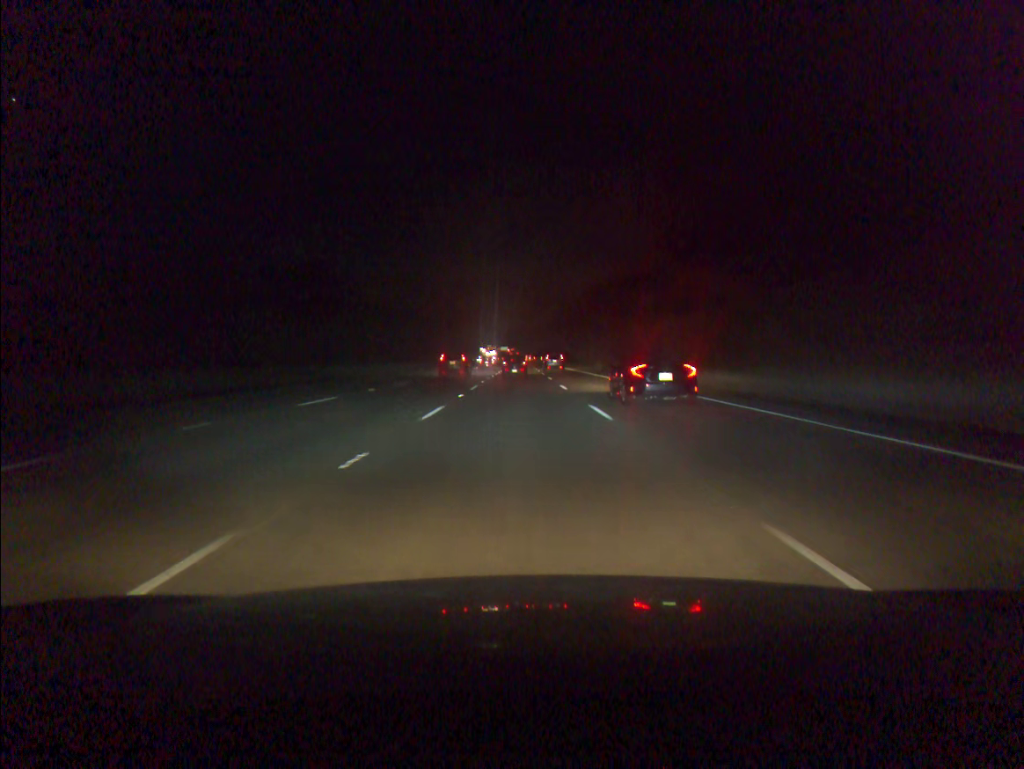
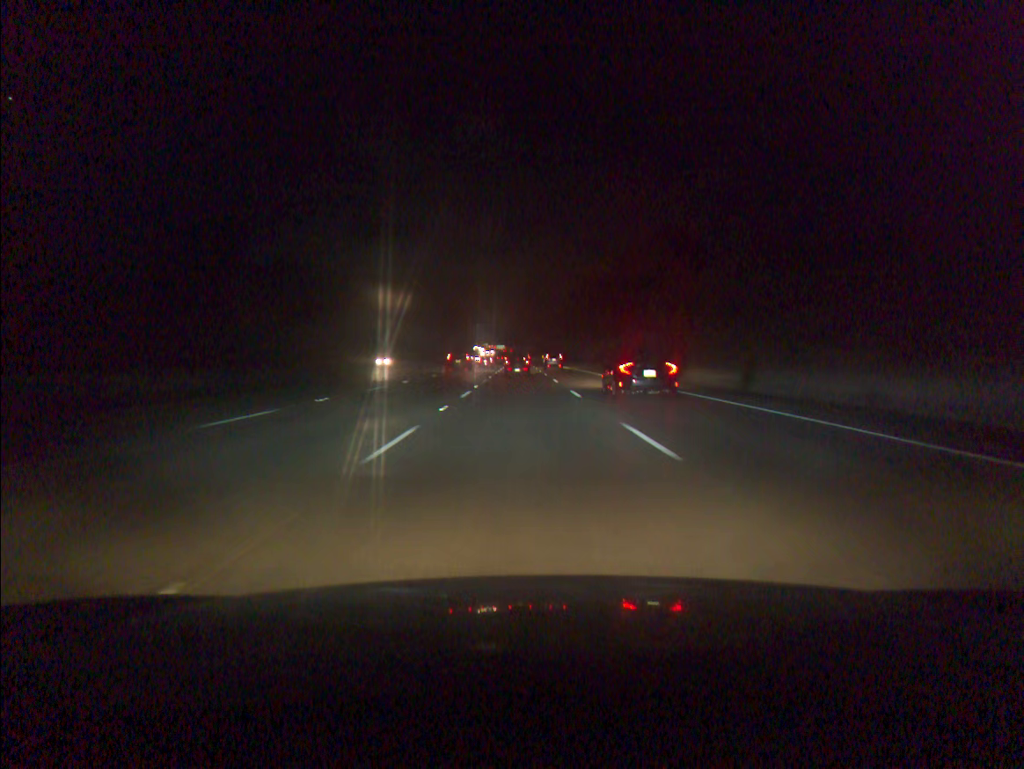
(0.0, +50.1) m; 0°
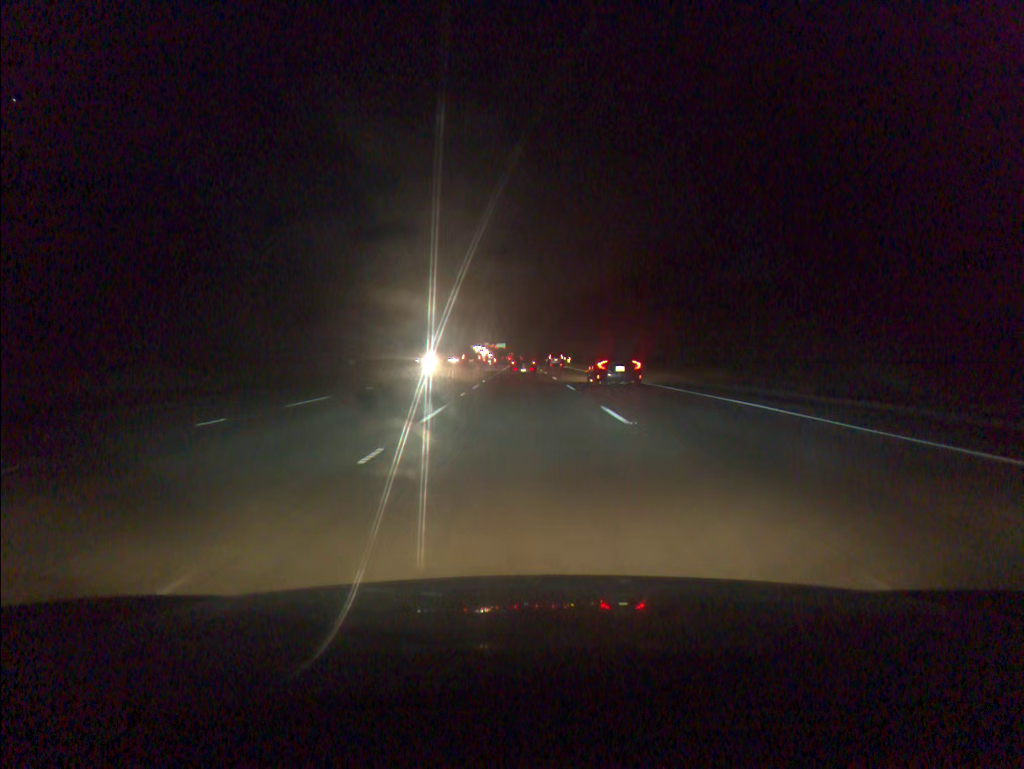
(-0.1, +82.9) m; 0°
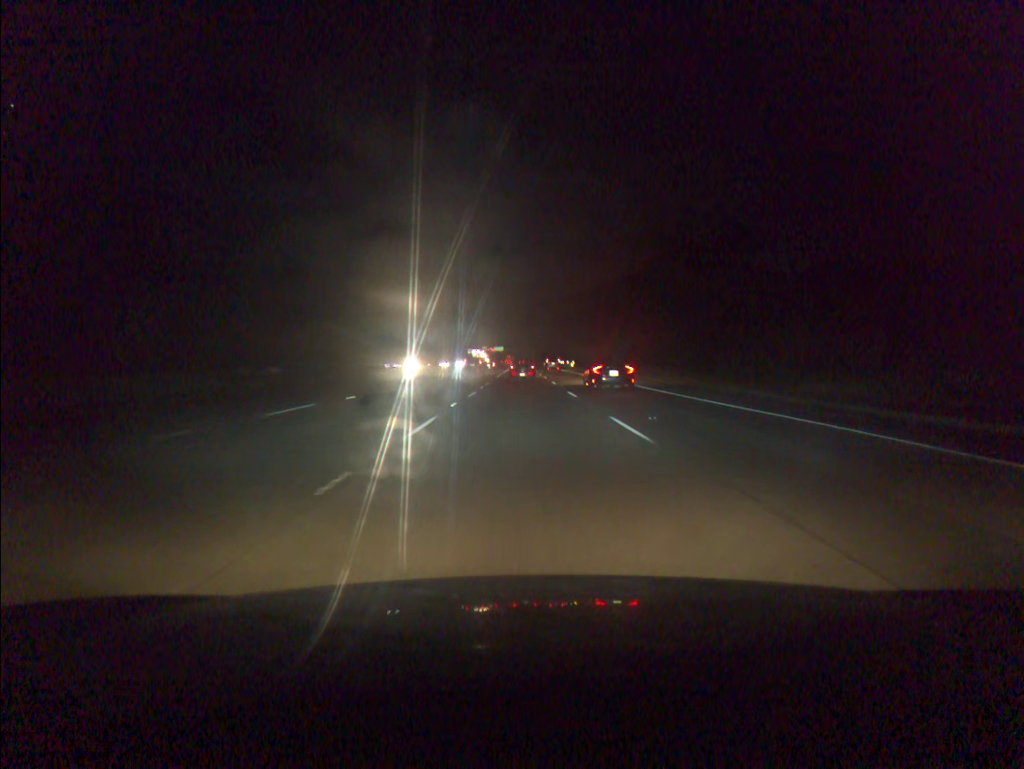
(0.0, +16.5) m; 0°
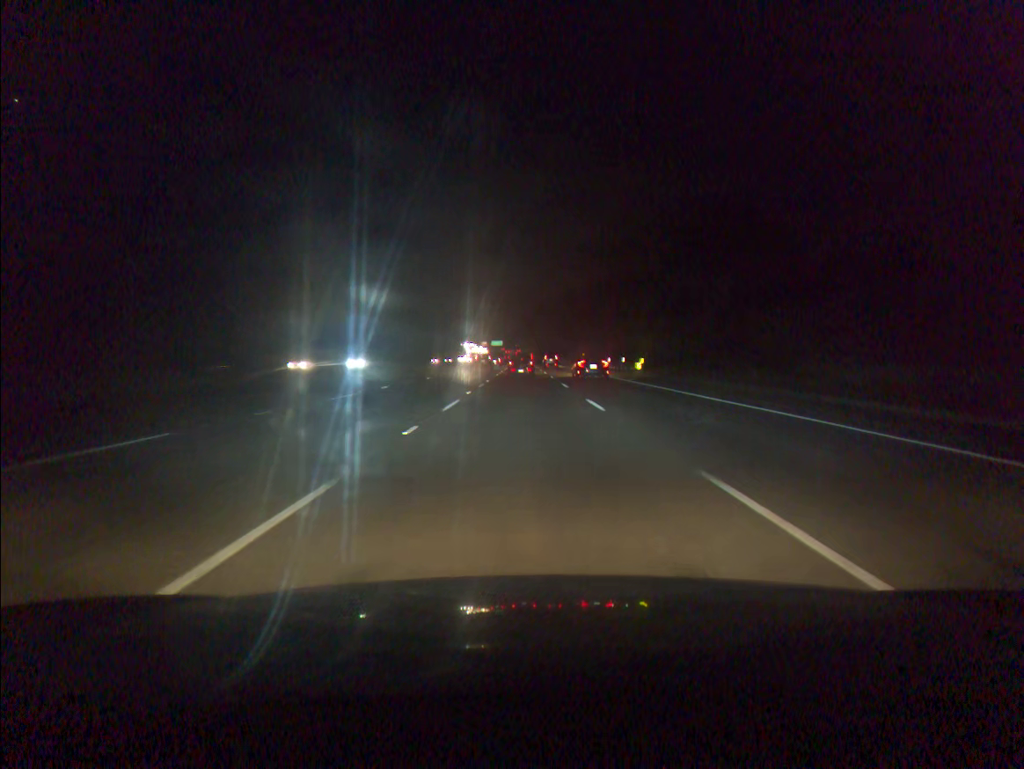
(+0.1, +81.9) m; 0°
